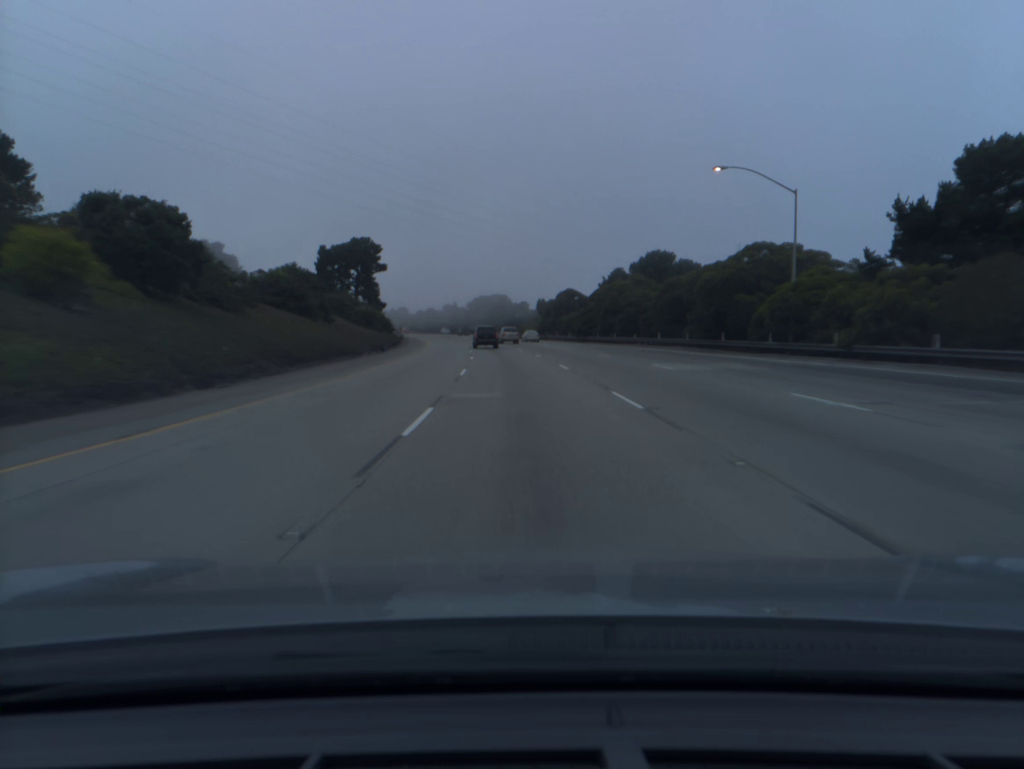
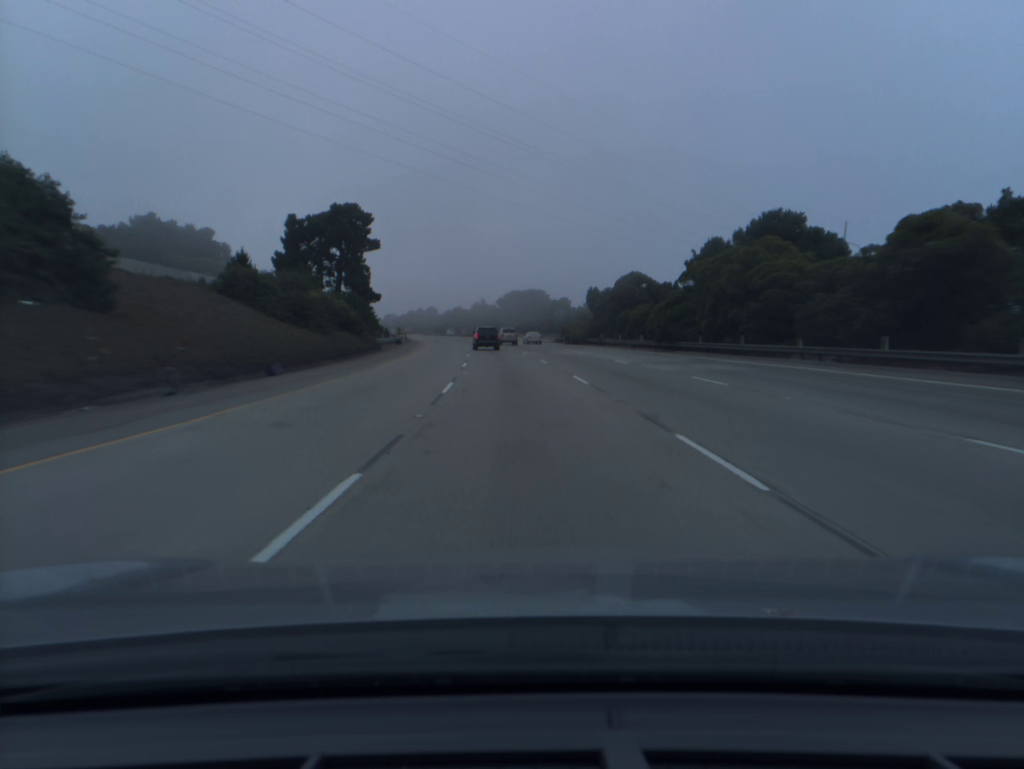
(-0.8, +35.8) m; -3°
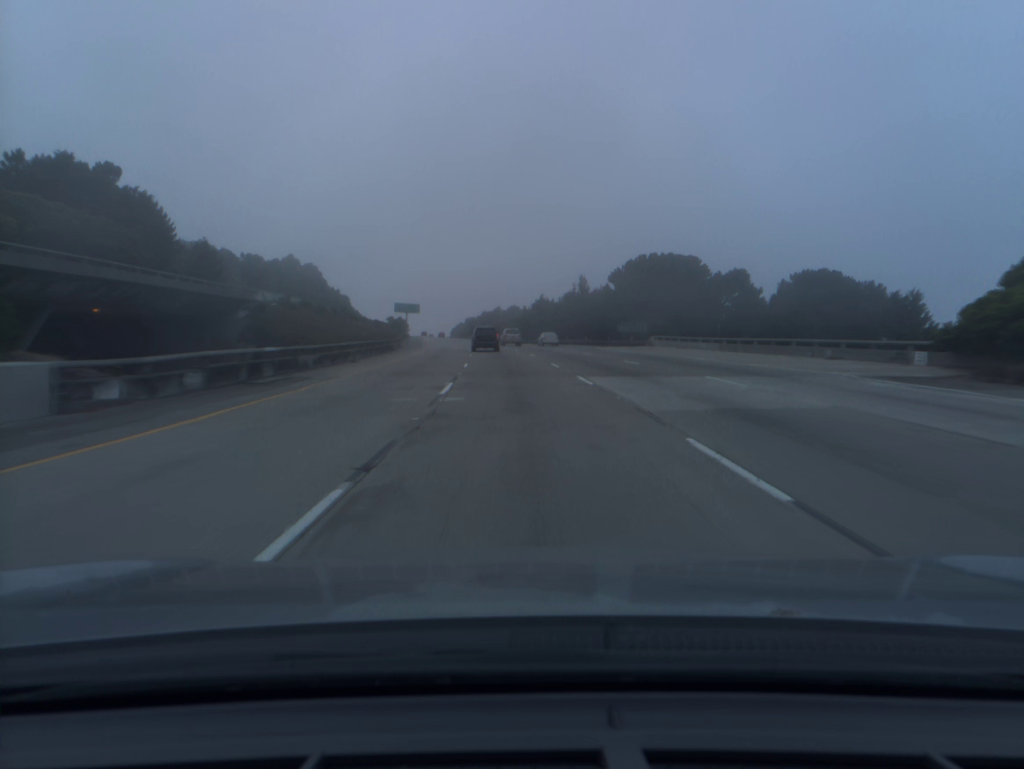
(-5.3, +88.2) m; -7°
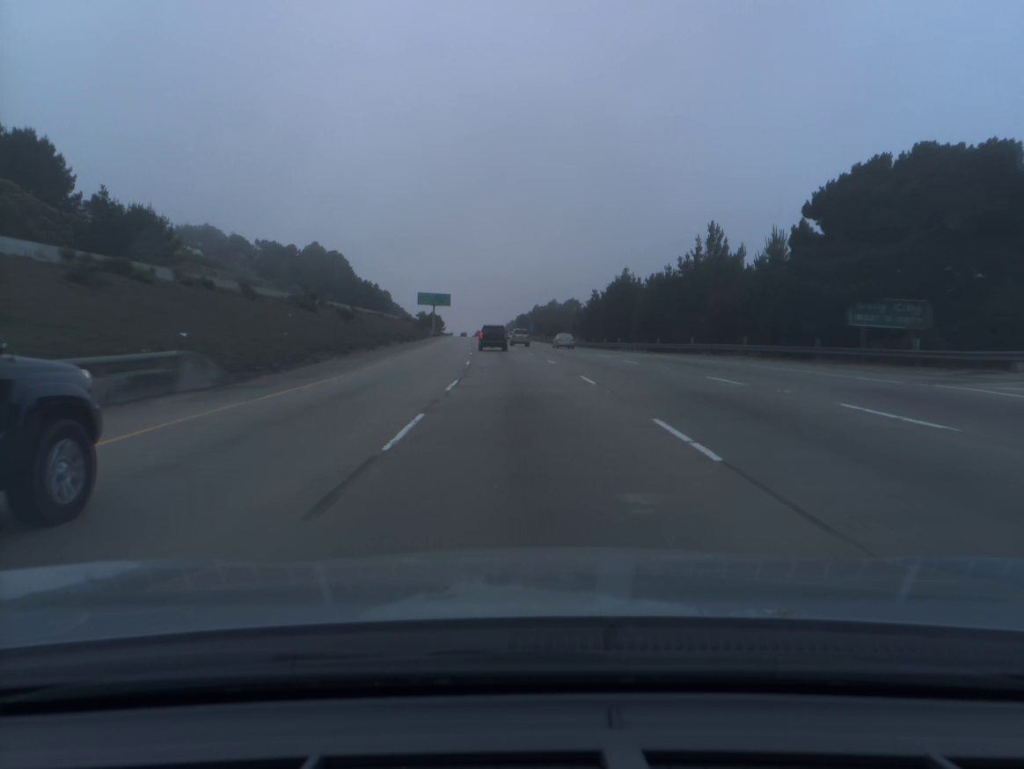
(-1.8, +52.2) m; -4°
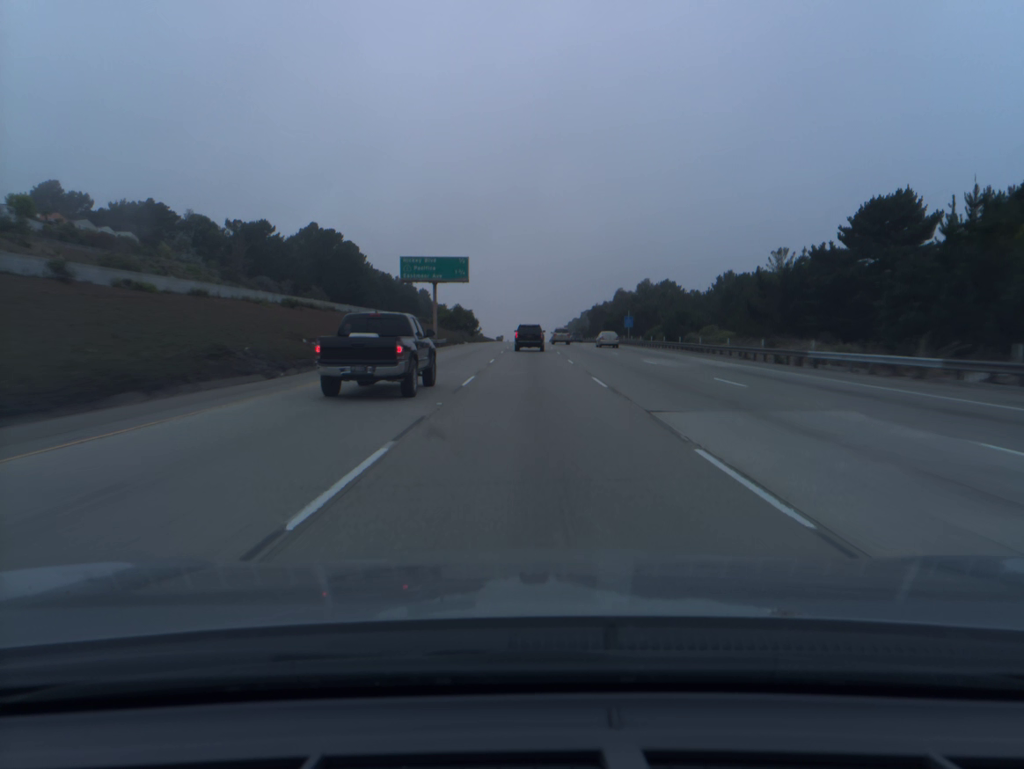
(-4.0, +85.7) m; -4°
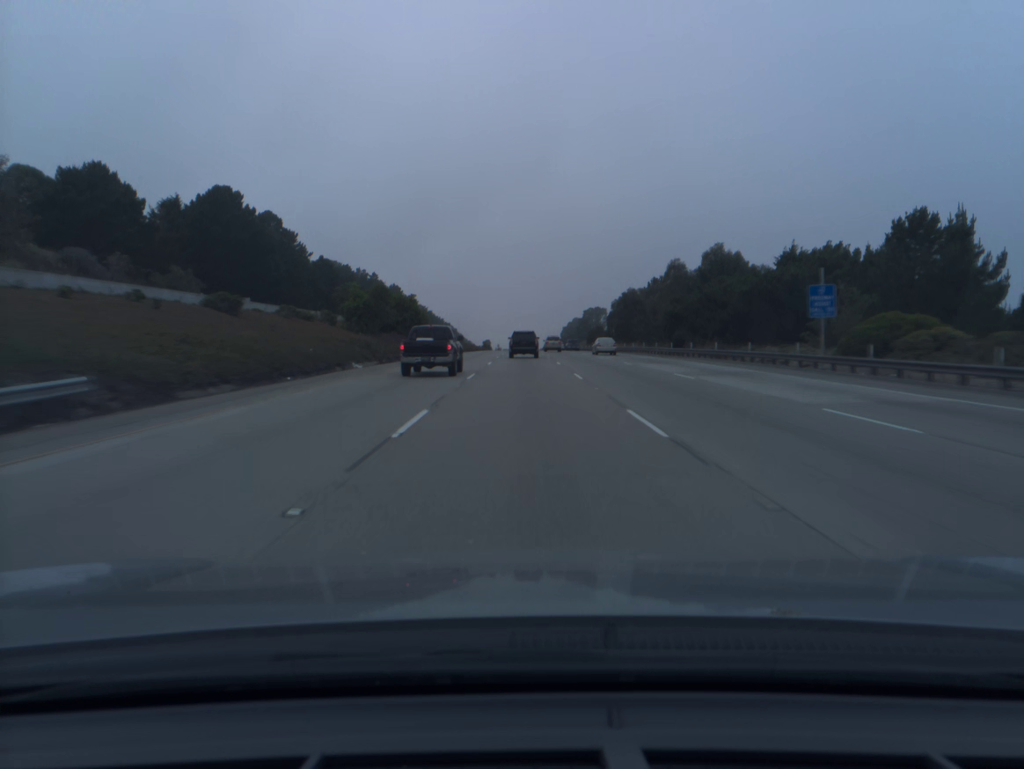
(+0.4, +68.0) m; 0°
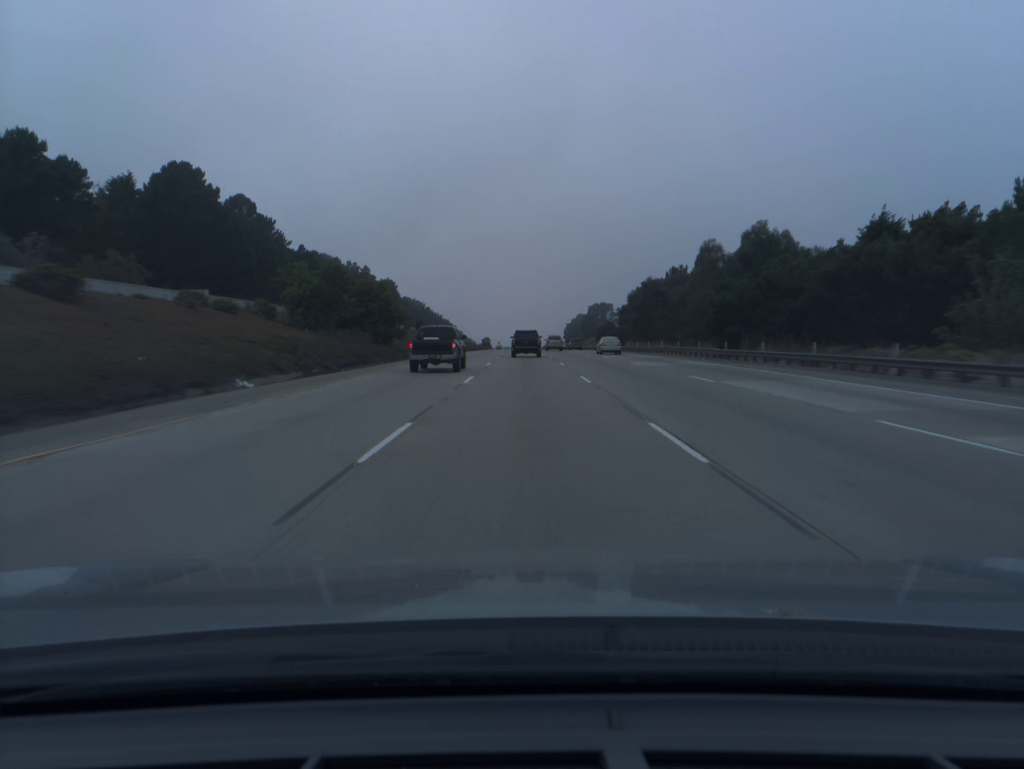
(0.0, +16.9) m; 0°
